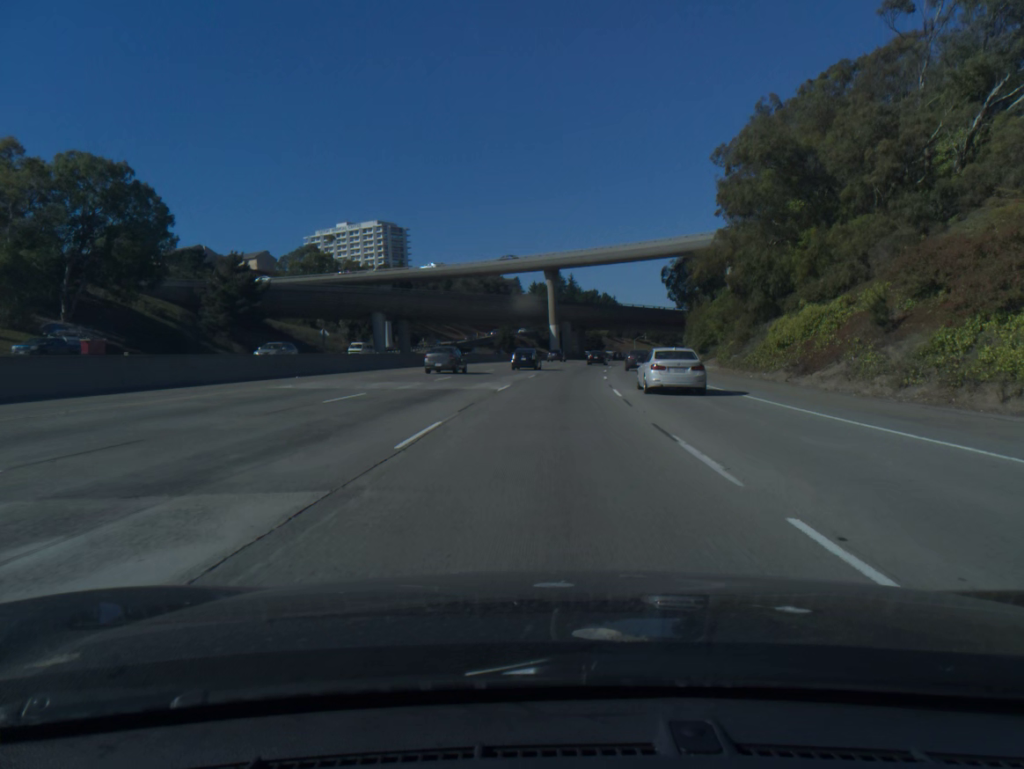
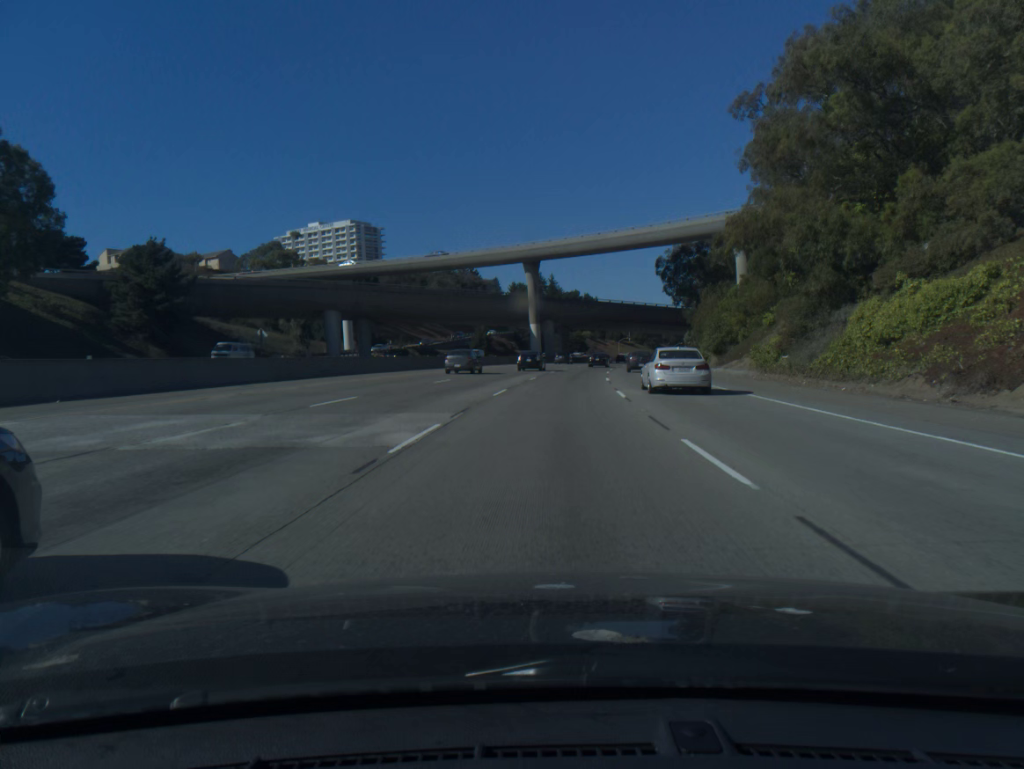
(+0.2, +15.5) m; +1°
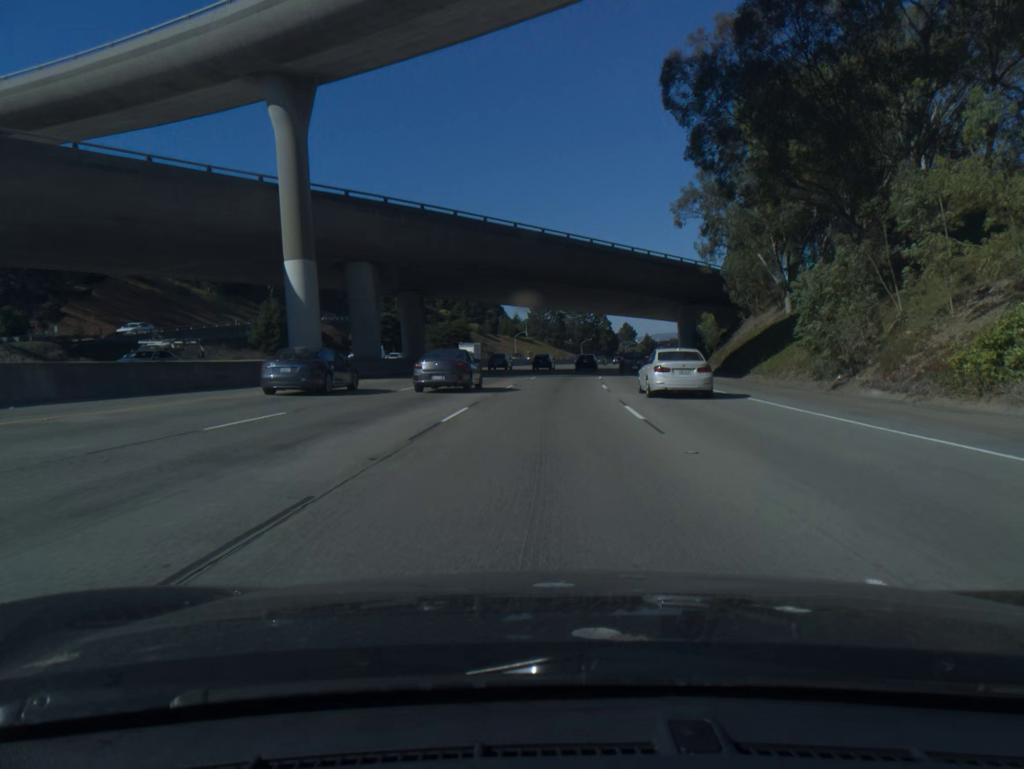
(+5.3, +77.4) m; +8°
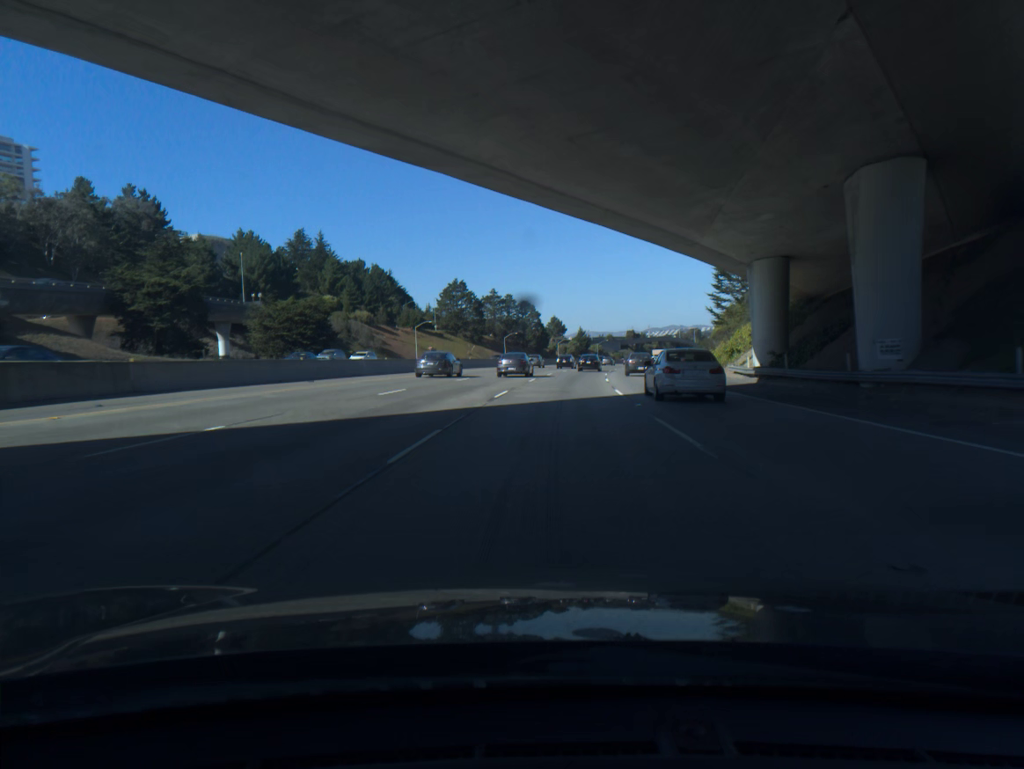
(+2.7, +61.6) m; +5°
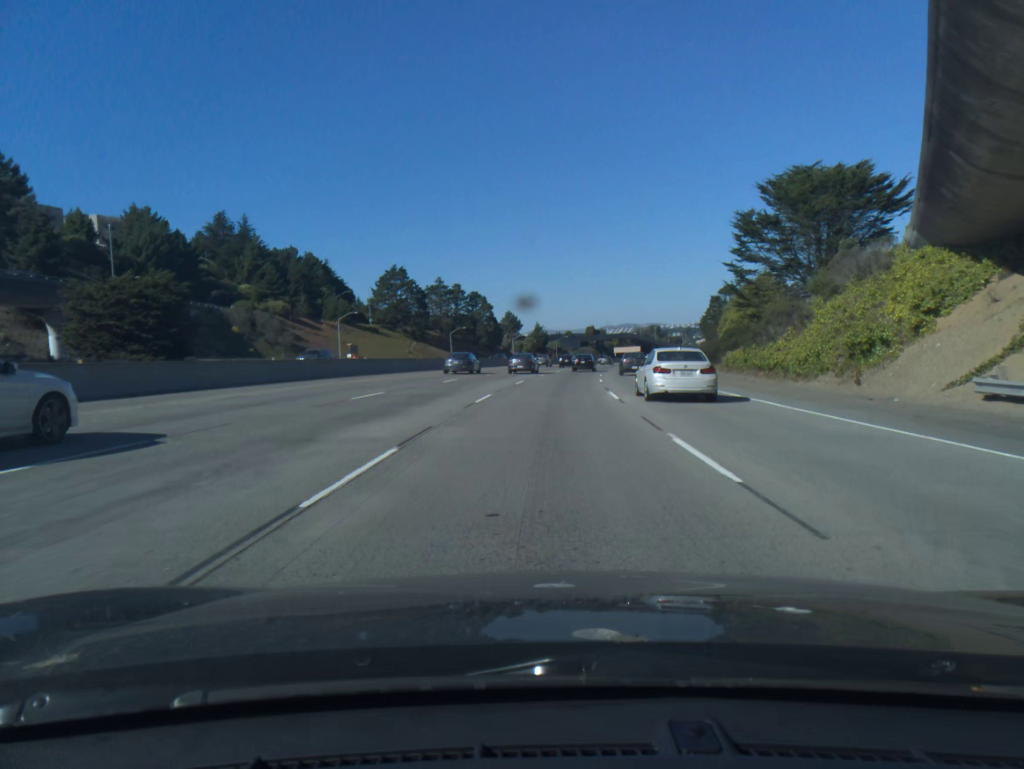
(+0.9, +30.8) m; +3°
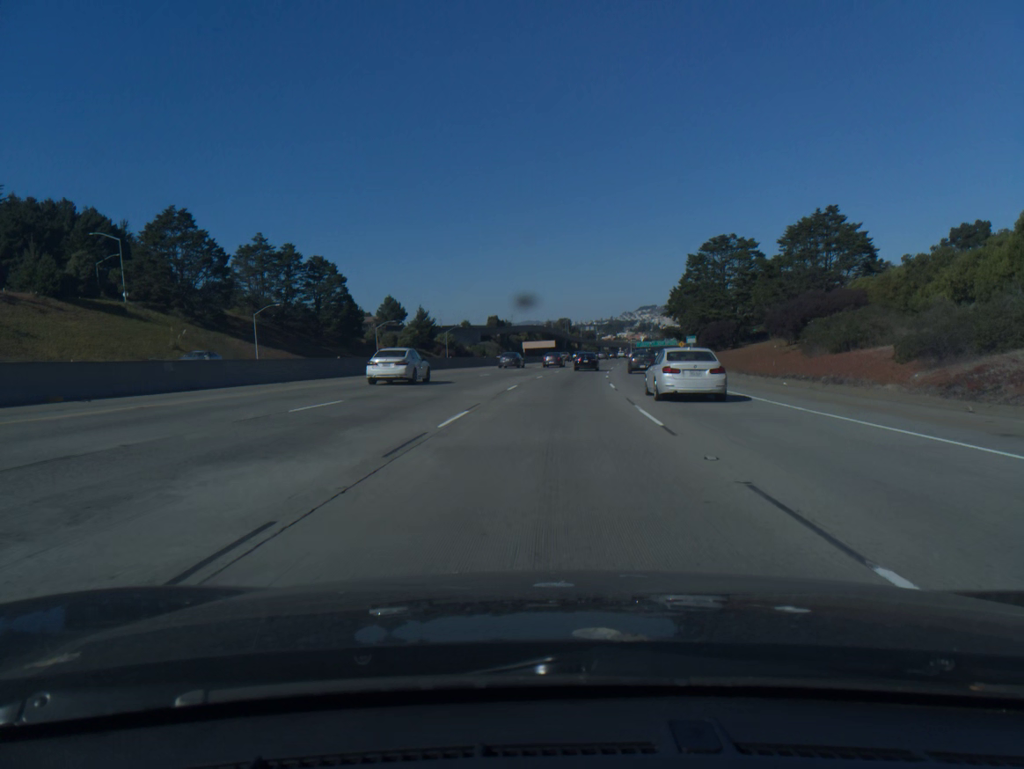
(+4.7, +77.3) m; +7°
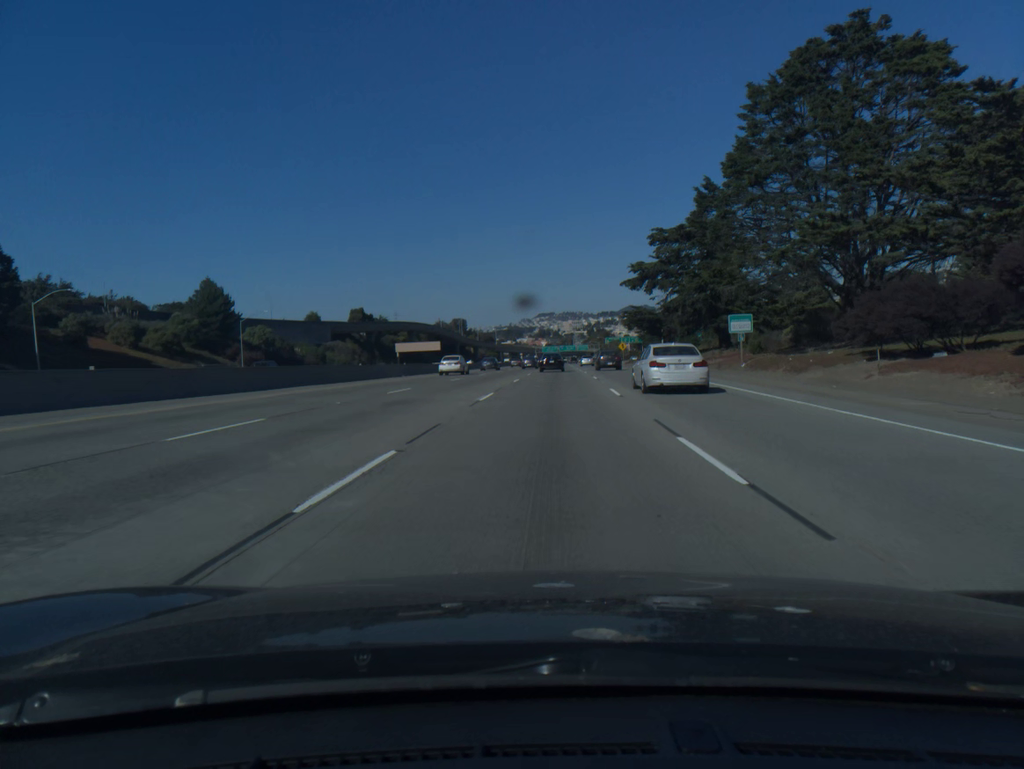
(+5.2, +77.6) m; +7°
